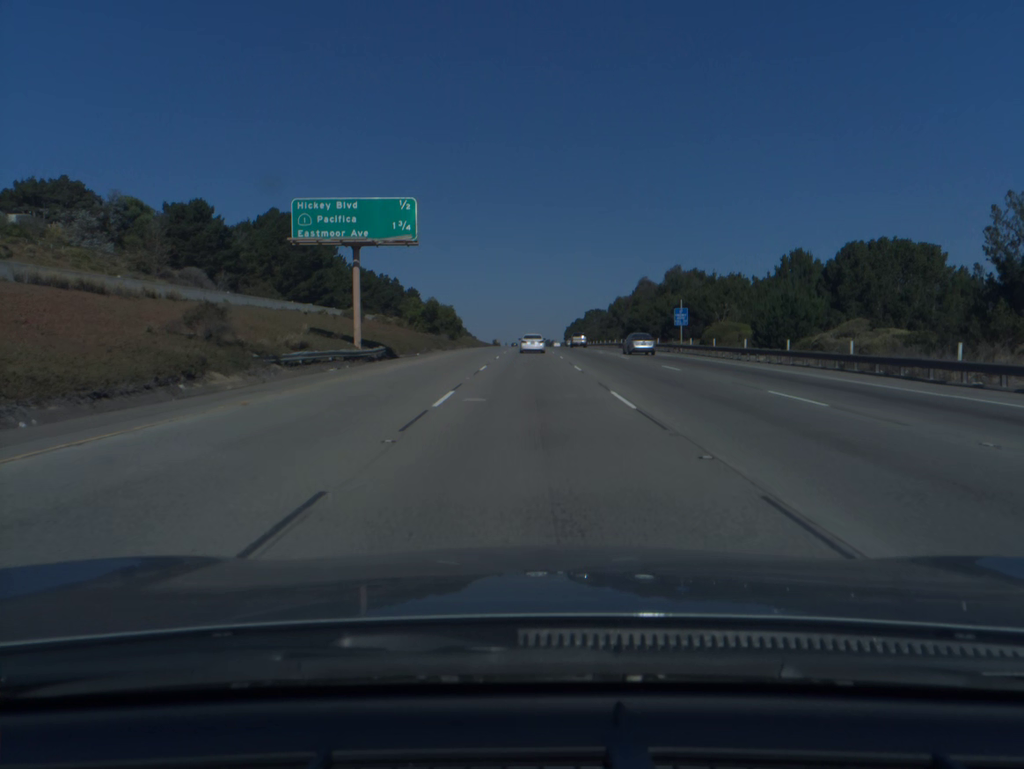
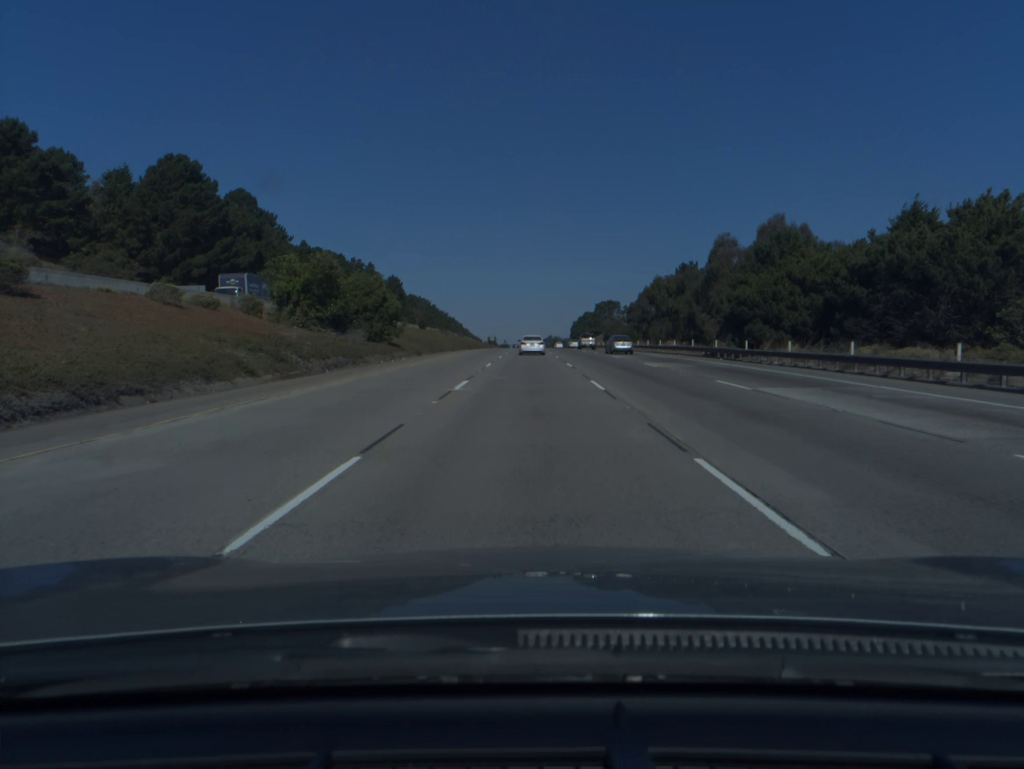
(0.0, +53.4) m; 0°
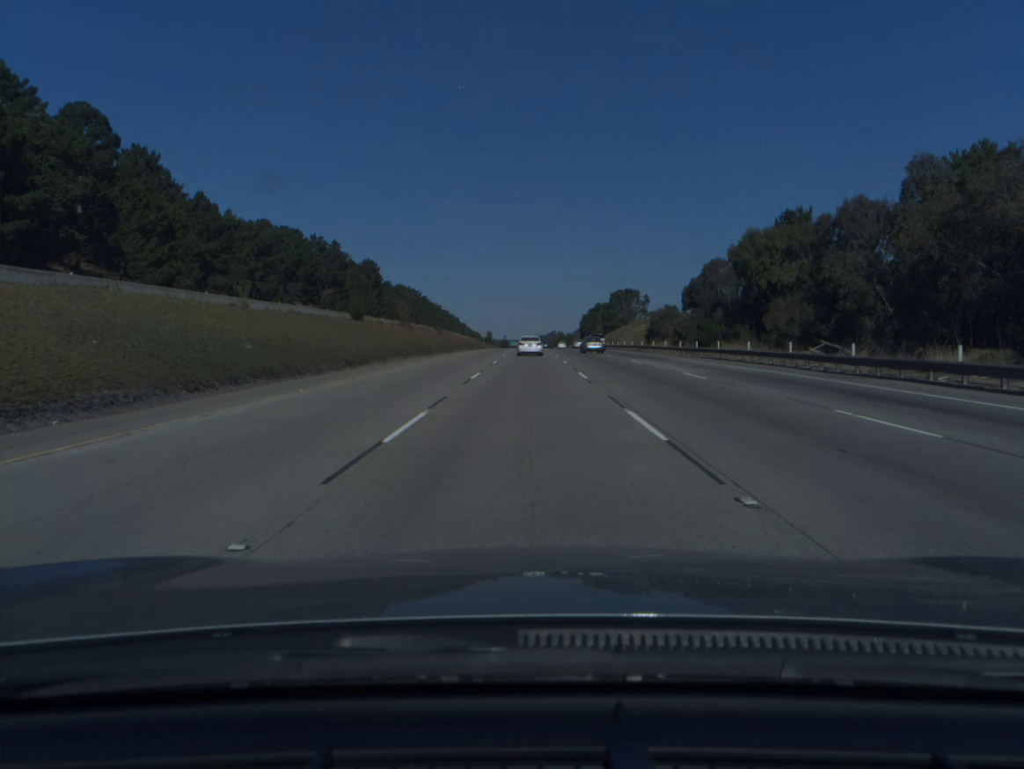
(-0.1, +53.0) m; 0°
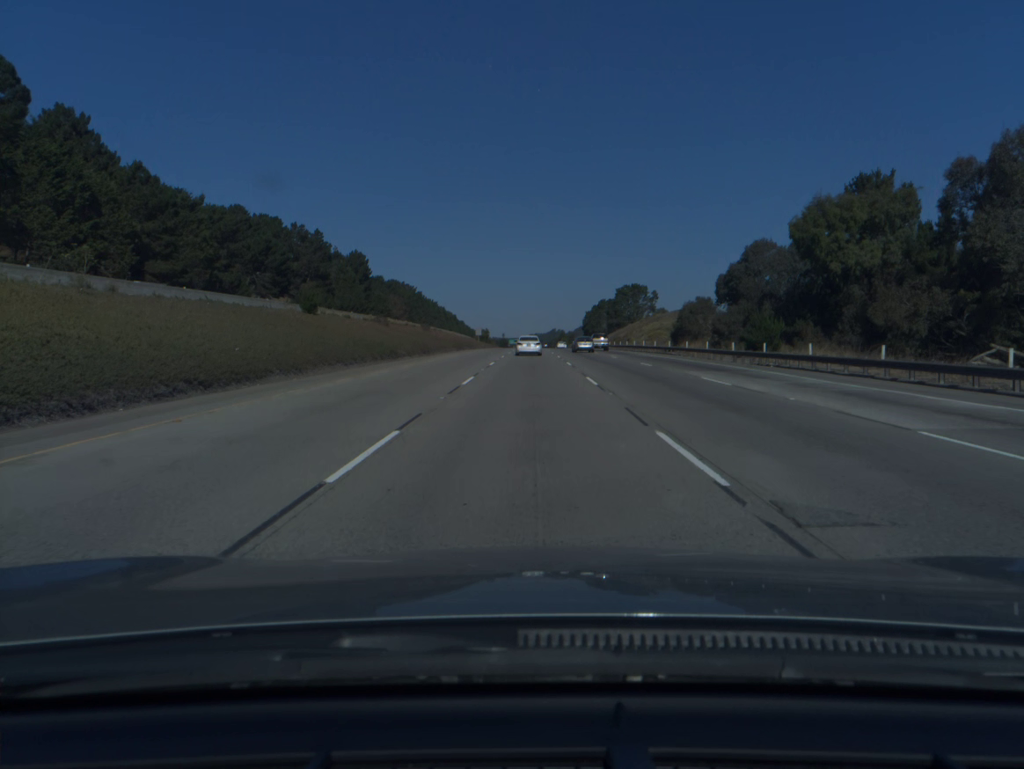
(0.0, +17.6) m; 0°
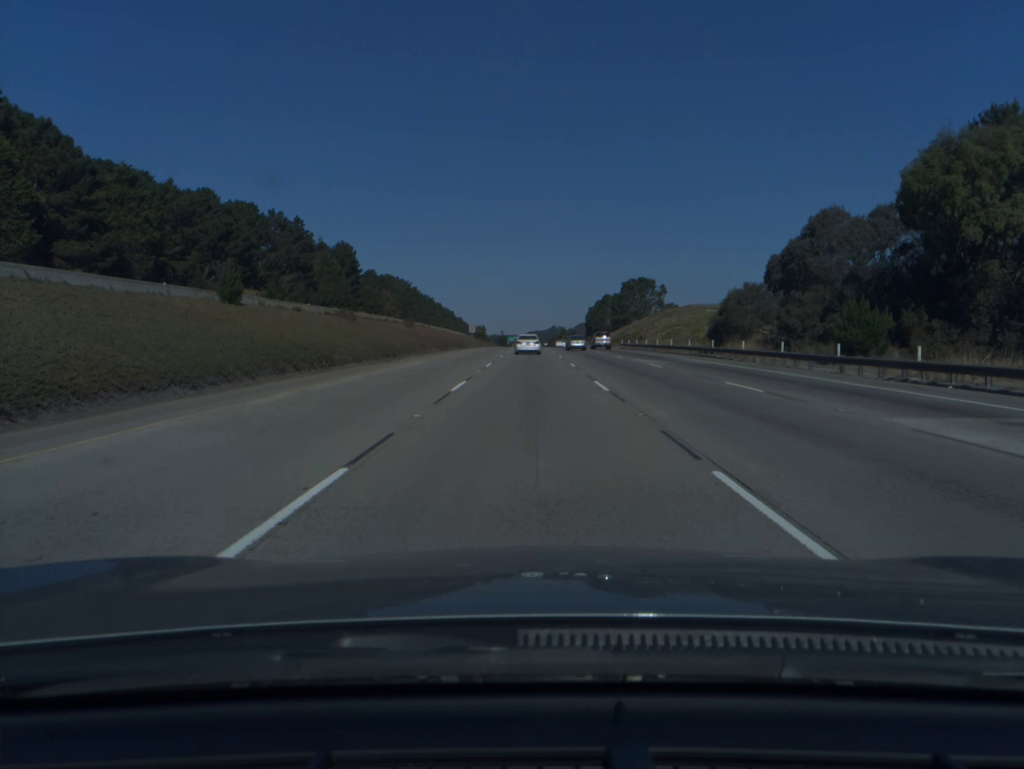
(0.0, +17.6) m; 0°
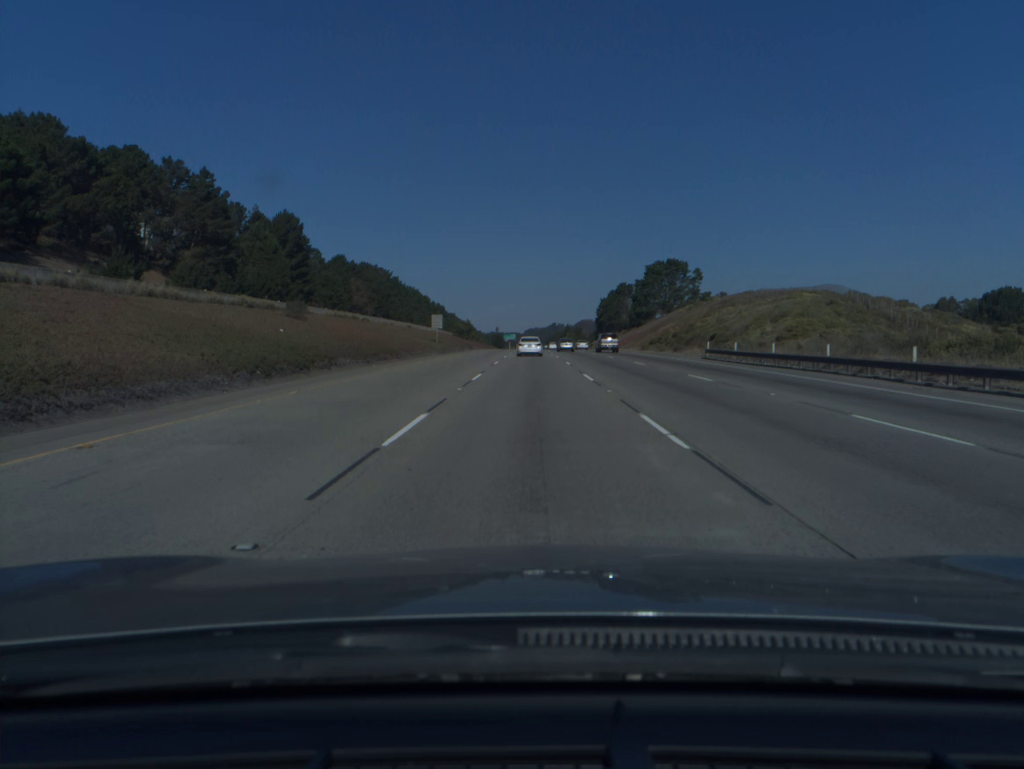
(0.0, +52.9) m; 0°
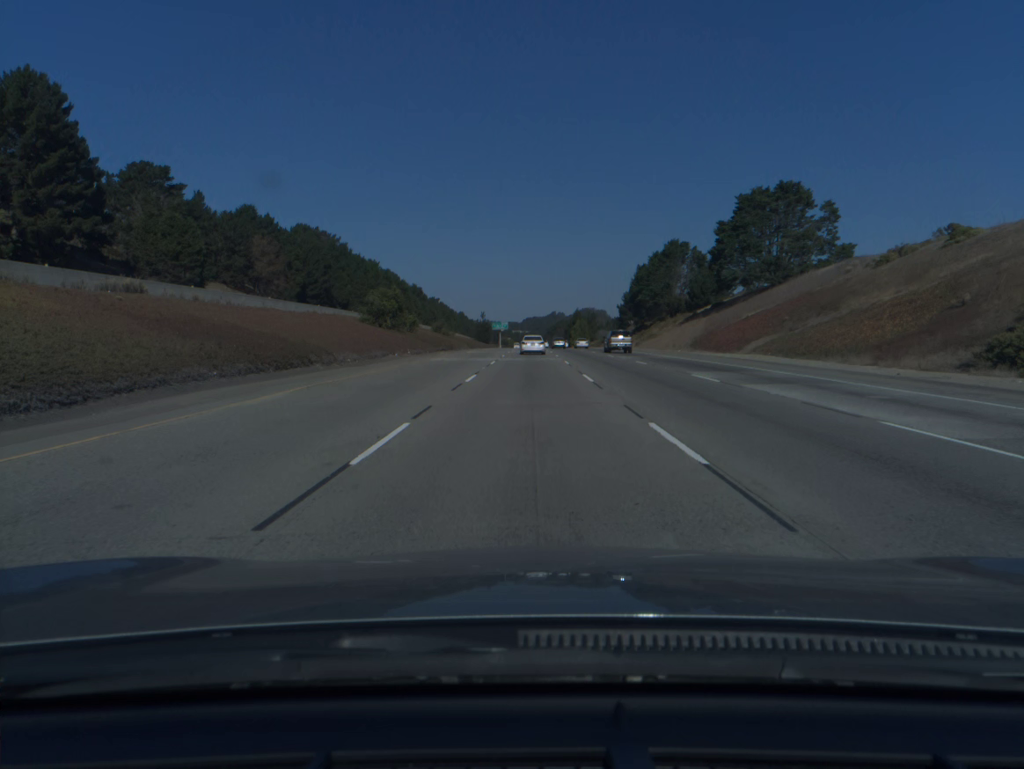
(+0.2, +89.0) m; 0°
